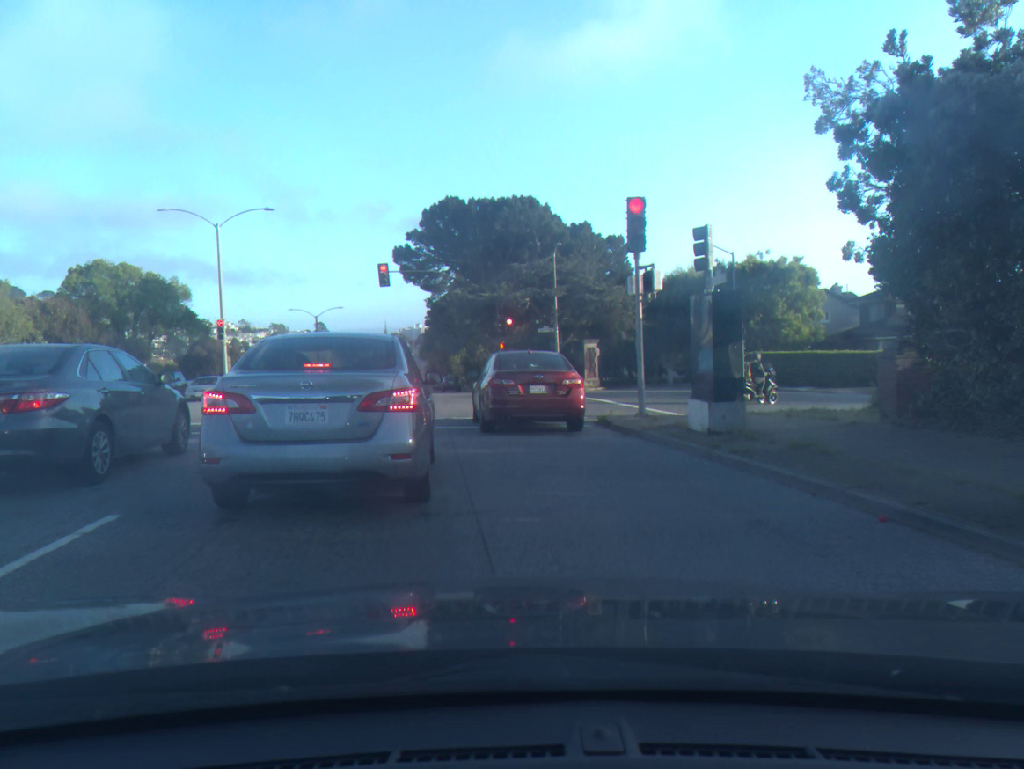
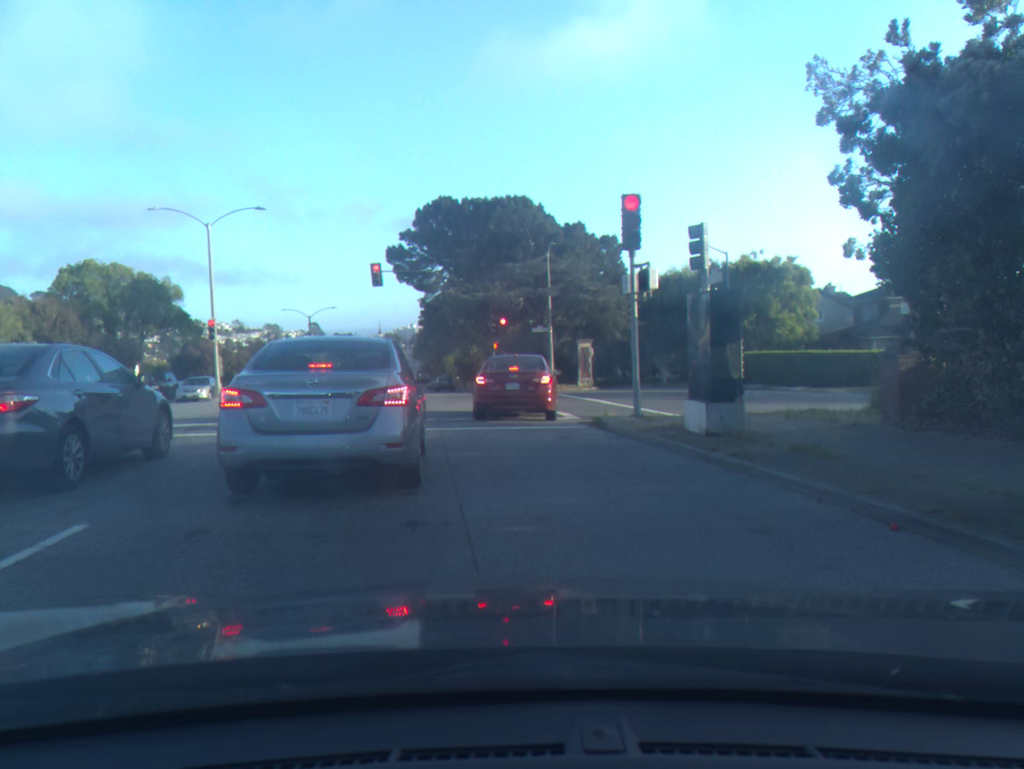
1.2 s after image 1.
(0.0, +0.4) m; 0°
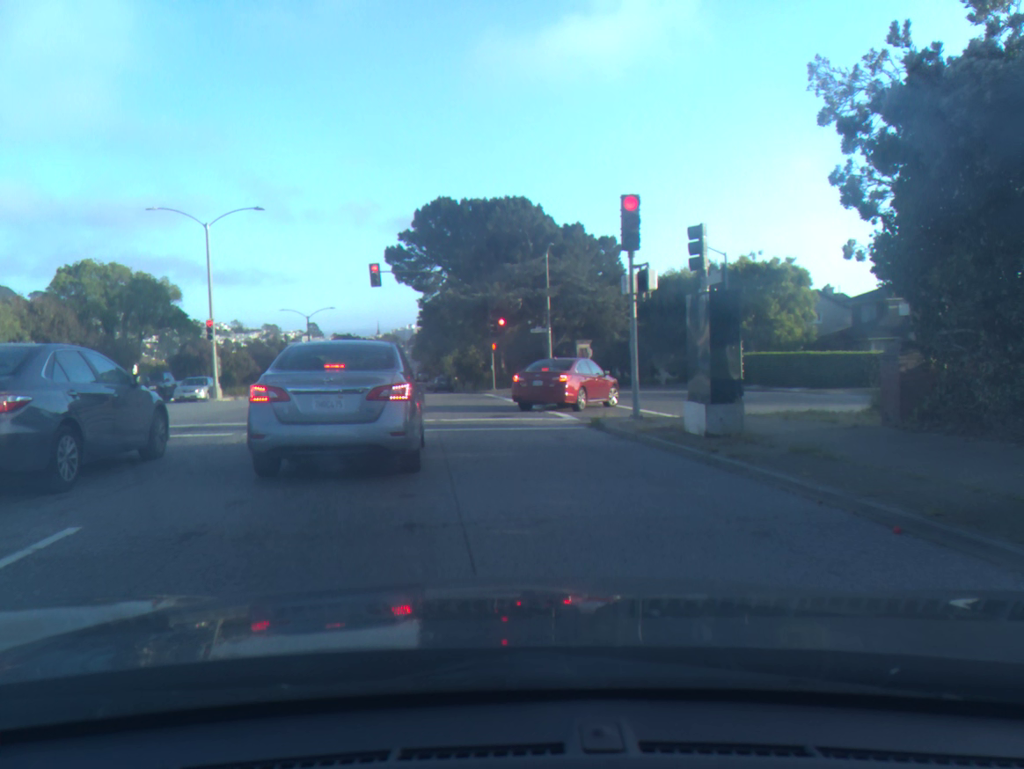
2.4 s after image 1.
(0.0, +0.1) m; 0°
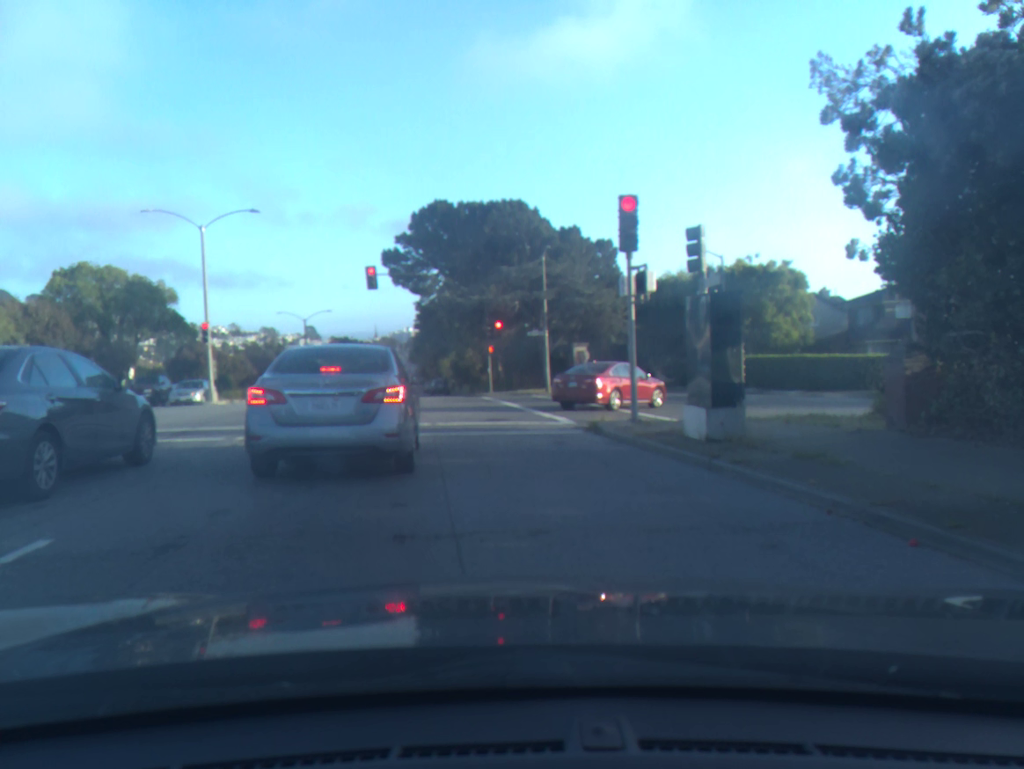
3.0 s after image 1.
(0.0, +0.3) m; 0°
